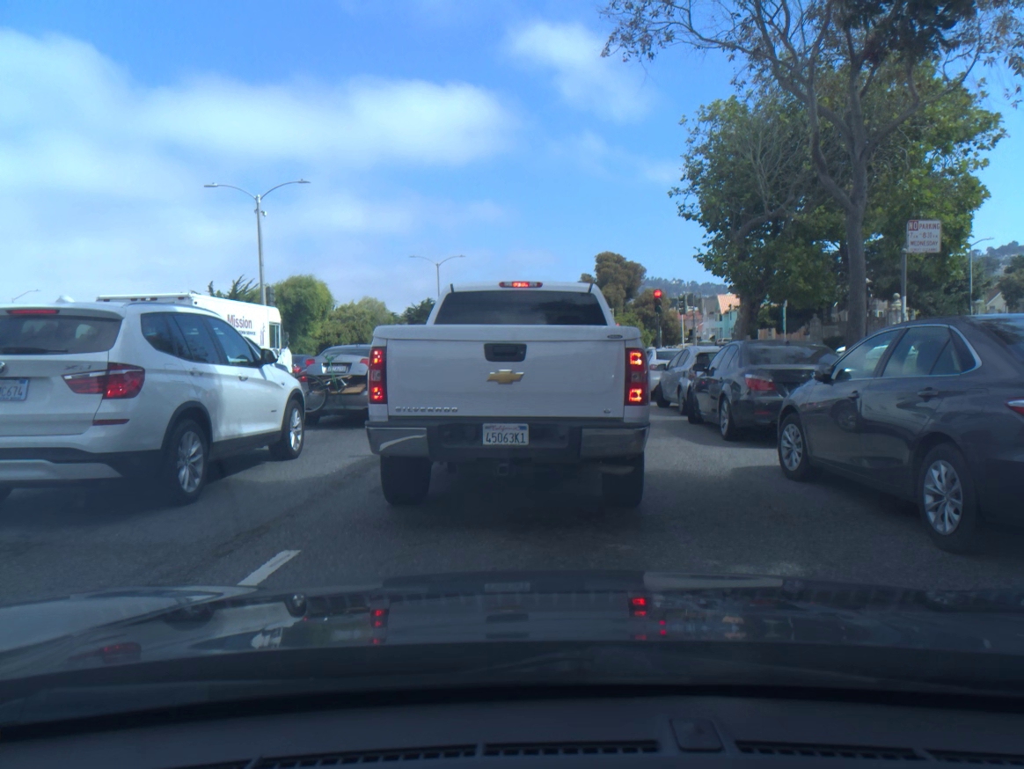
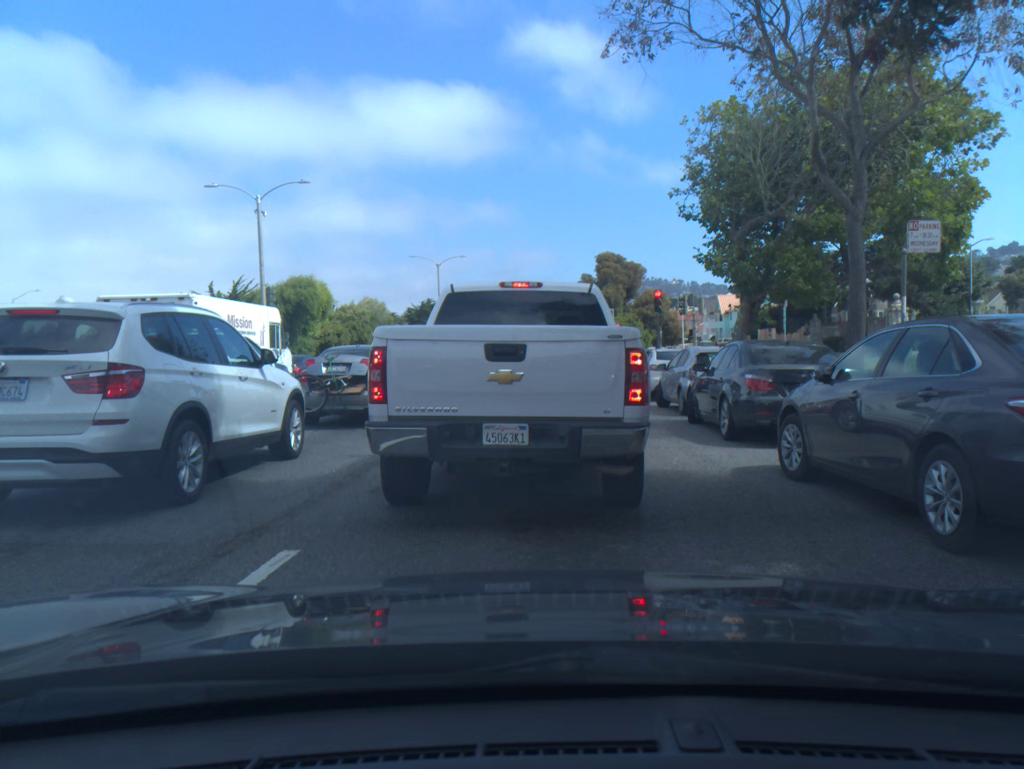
(0.0, 0.0) m; 0°
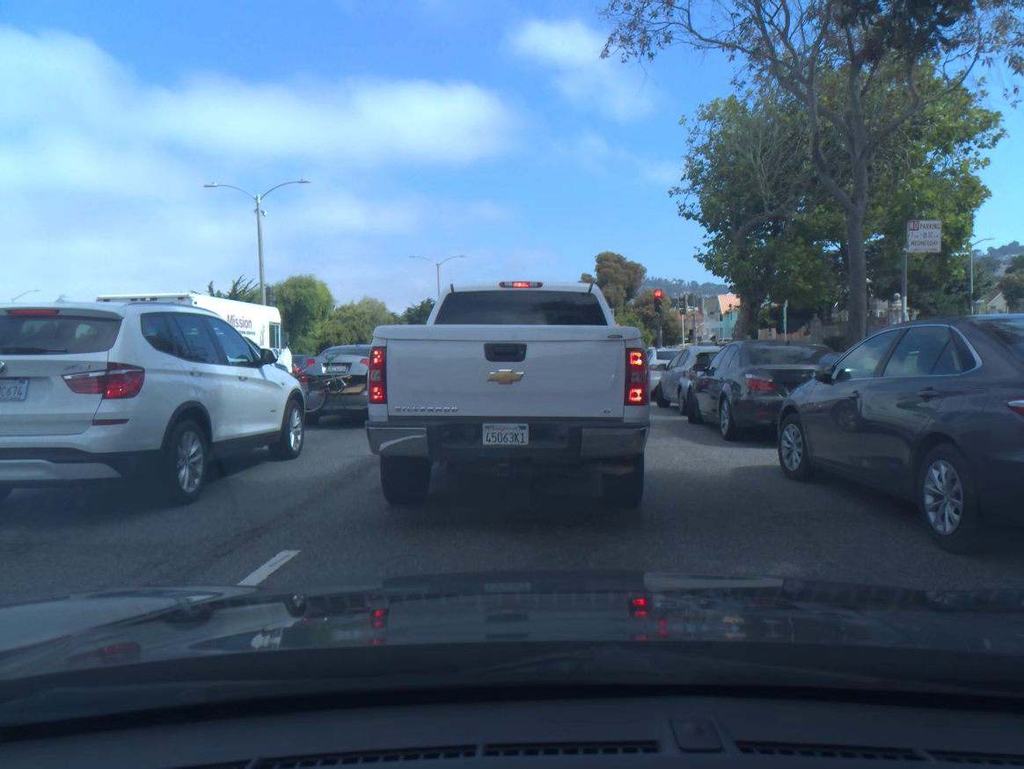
(0.0, 0.0) m; 0°
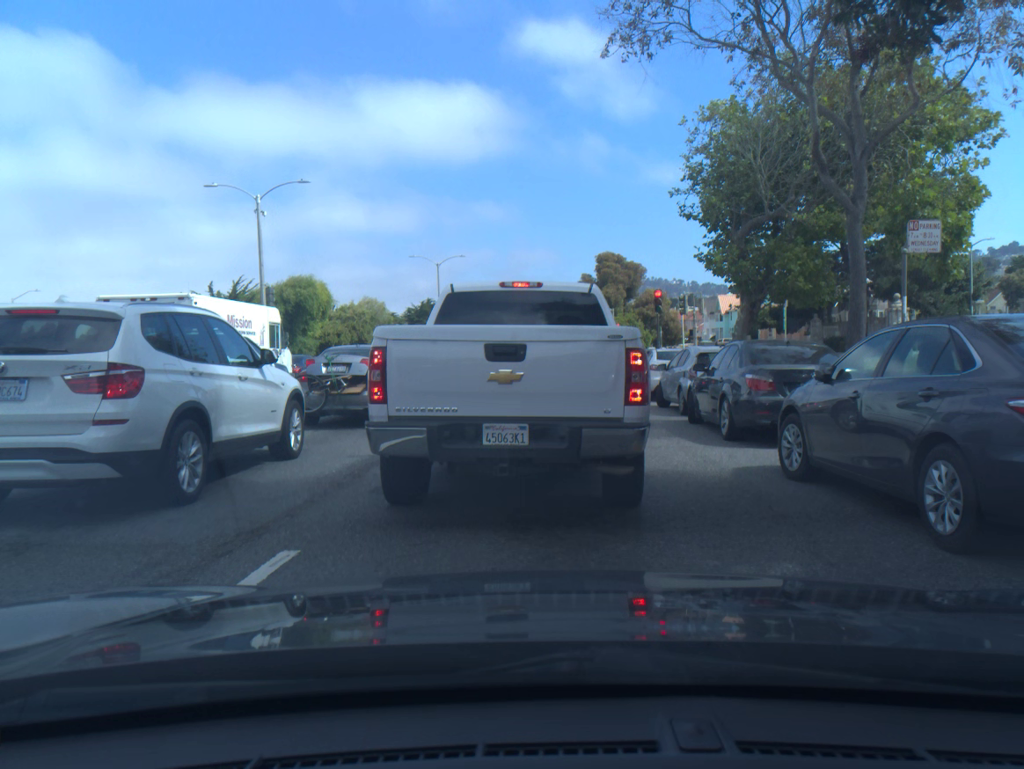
(0.0, -0.1) m; 0°
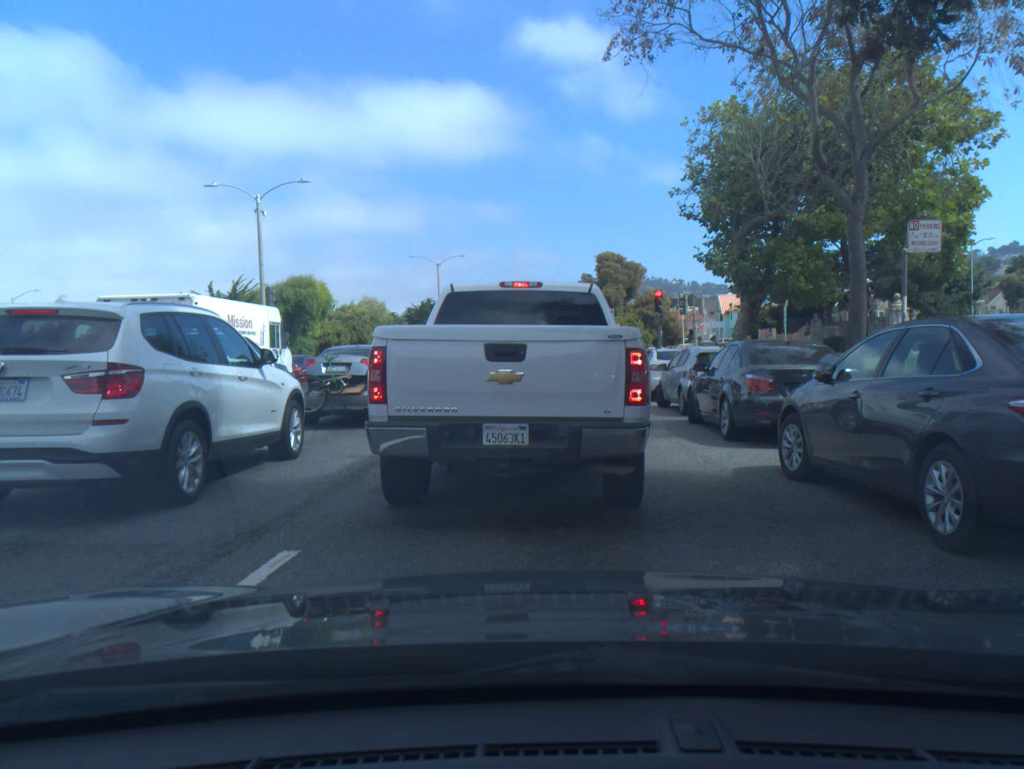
(0.0, -0.1) m; 0°
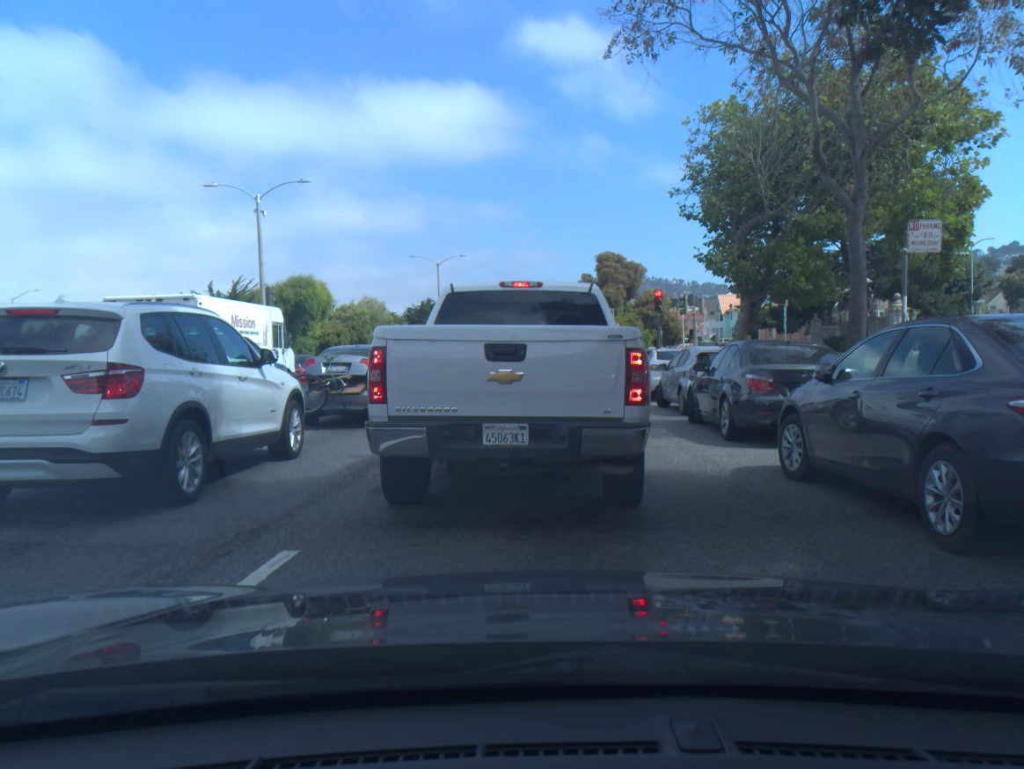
(0.0, 0.0) m; 0°
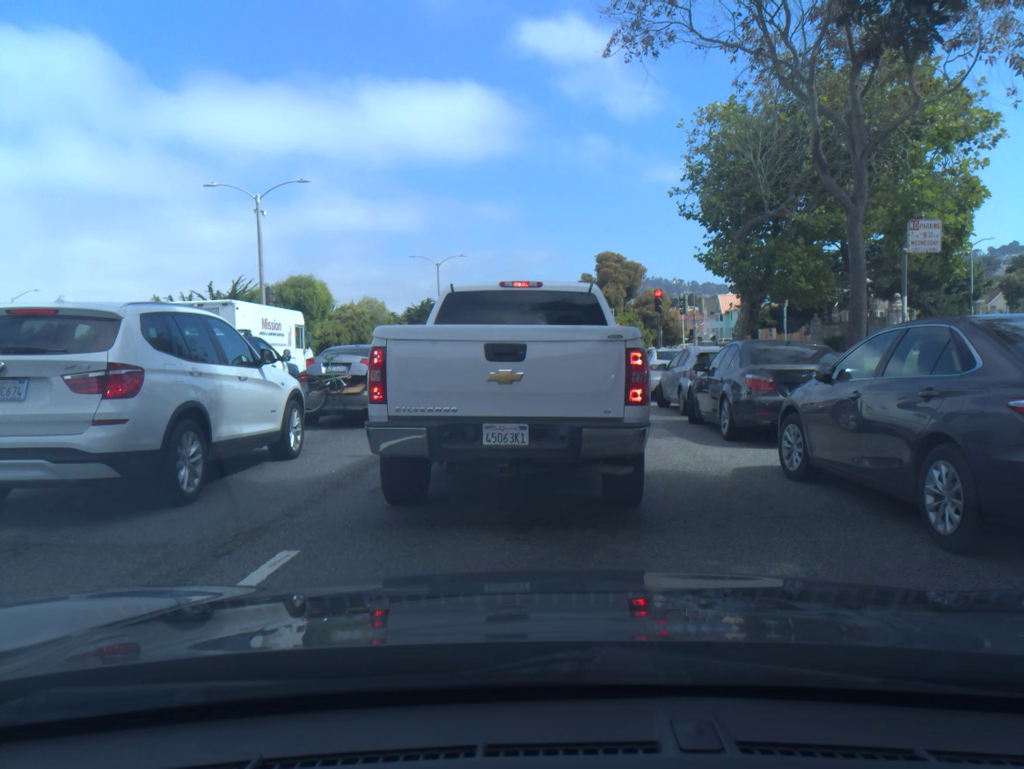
(-0.1, -0.1) m; 0°
